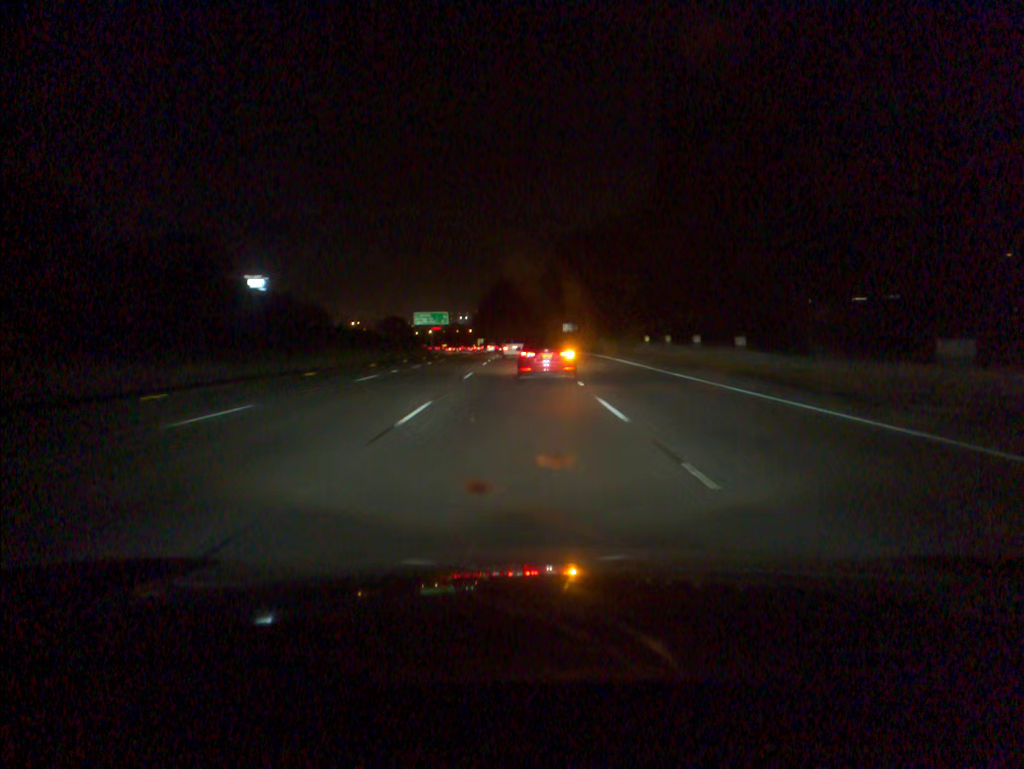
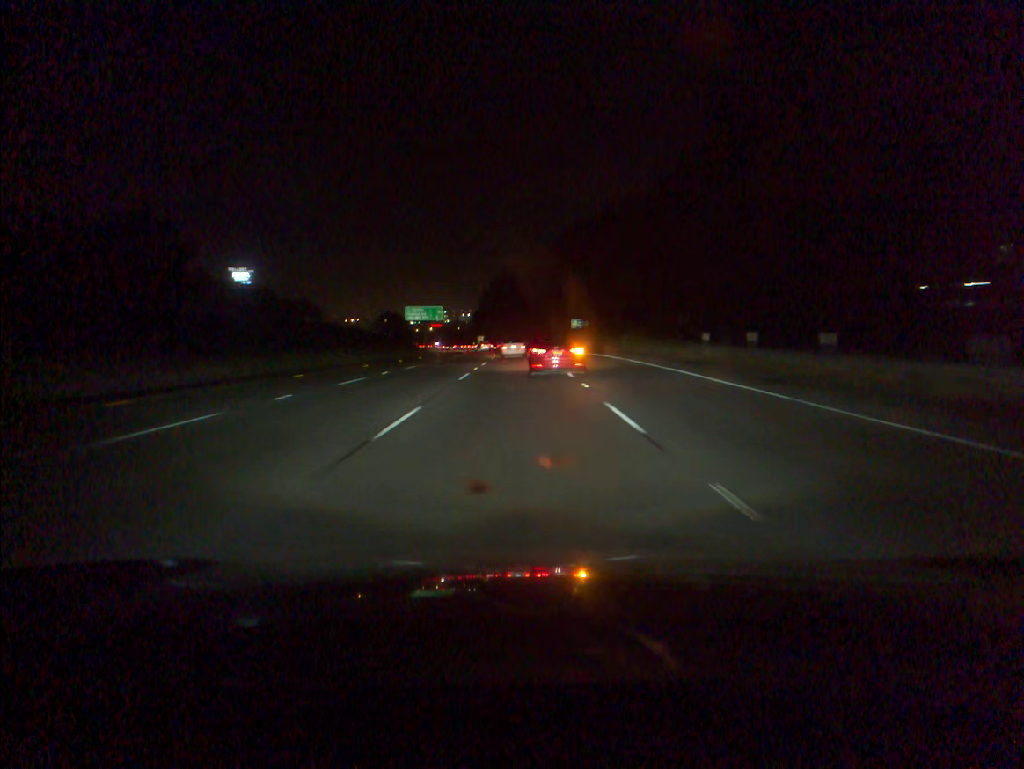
(0.0, +16.4) m; 0°
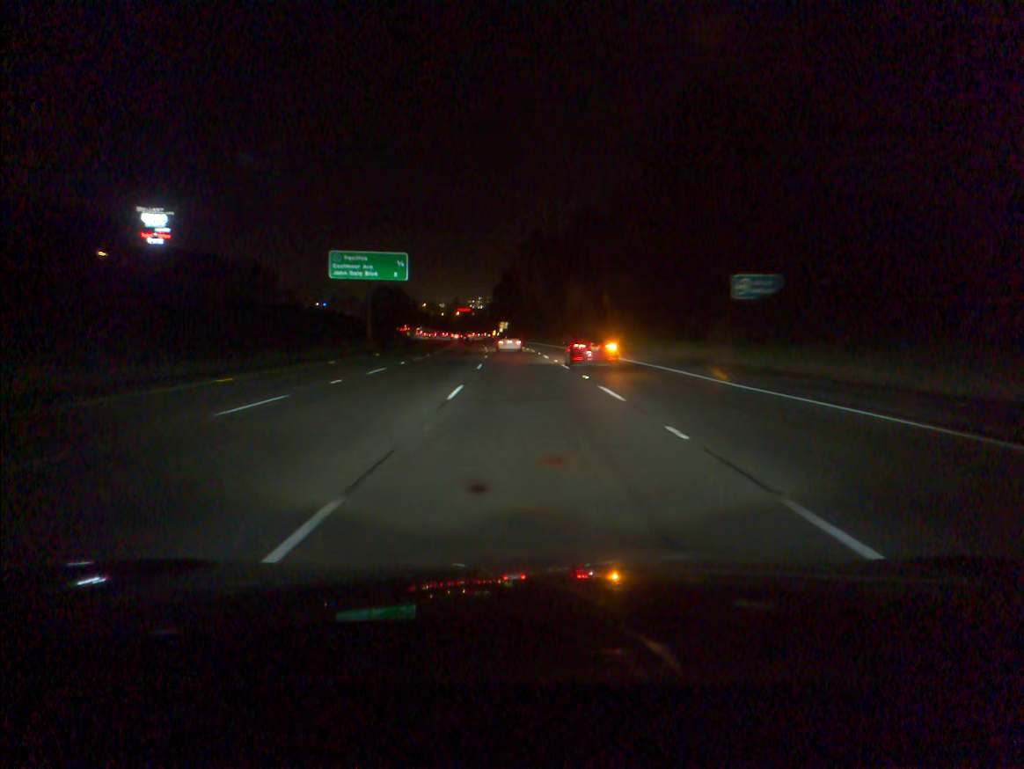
(-1.5, +81.9) m; -2°
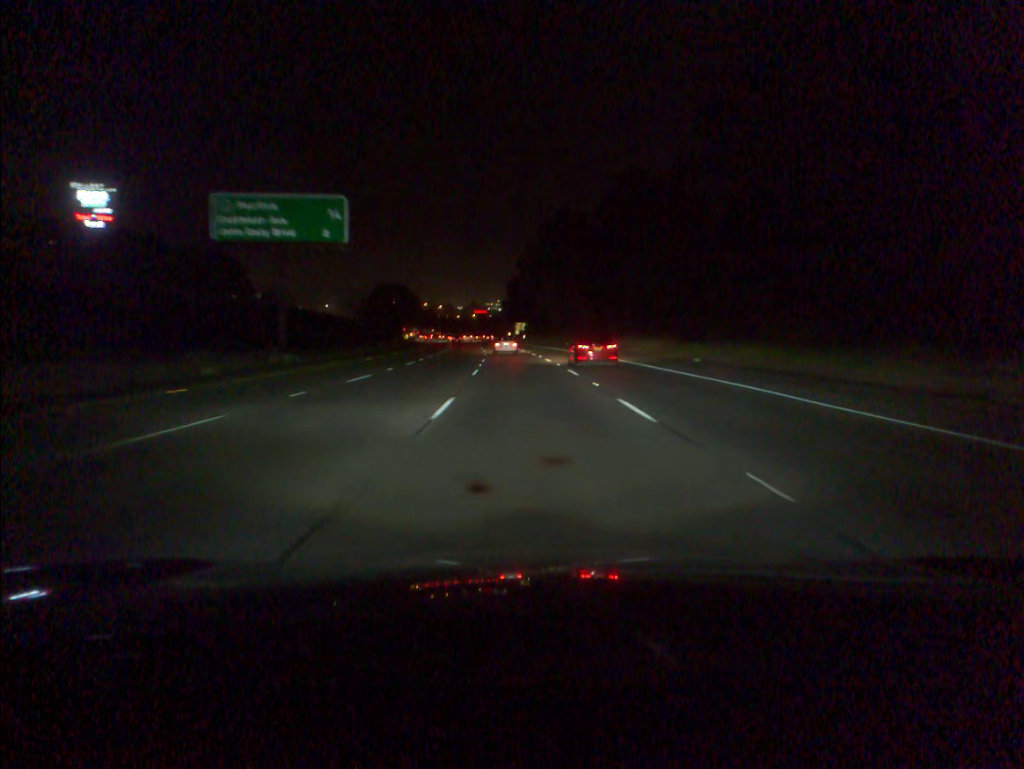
(-0.4, +32.7) m; -1°
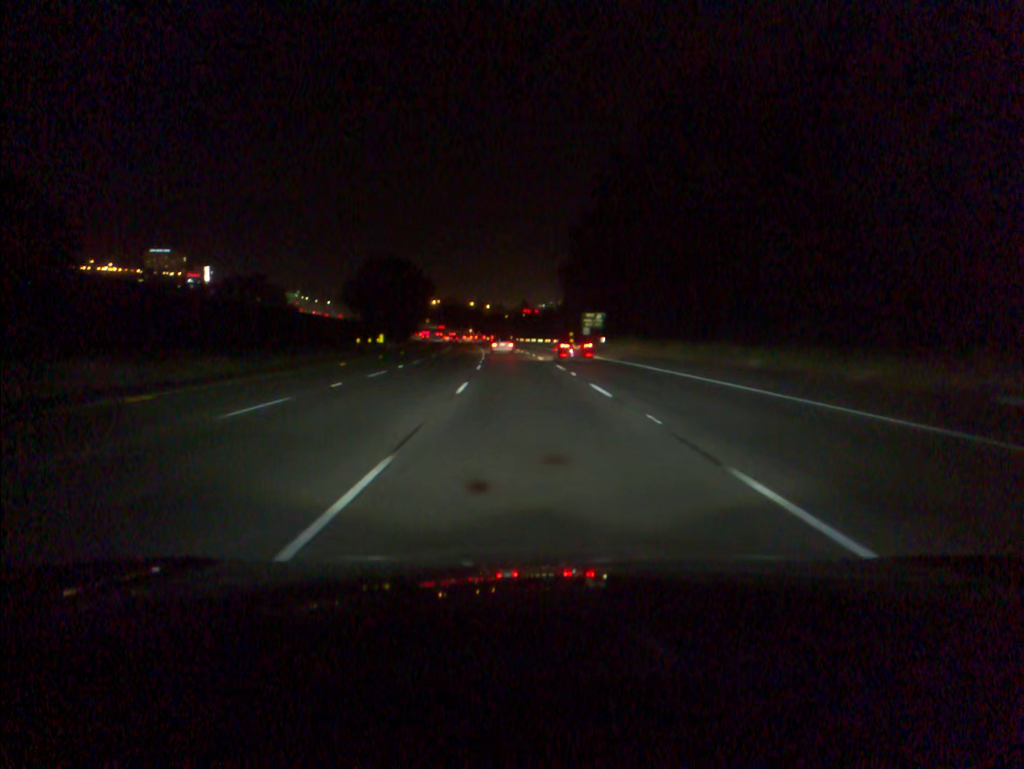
(-2.7, +82.1) m; -4°
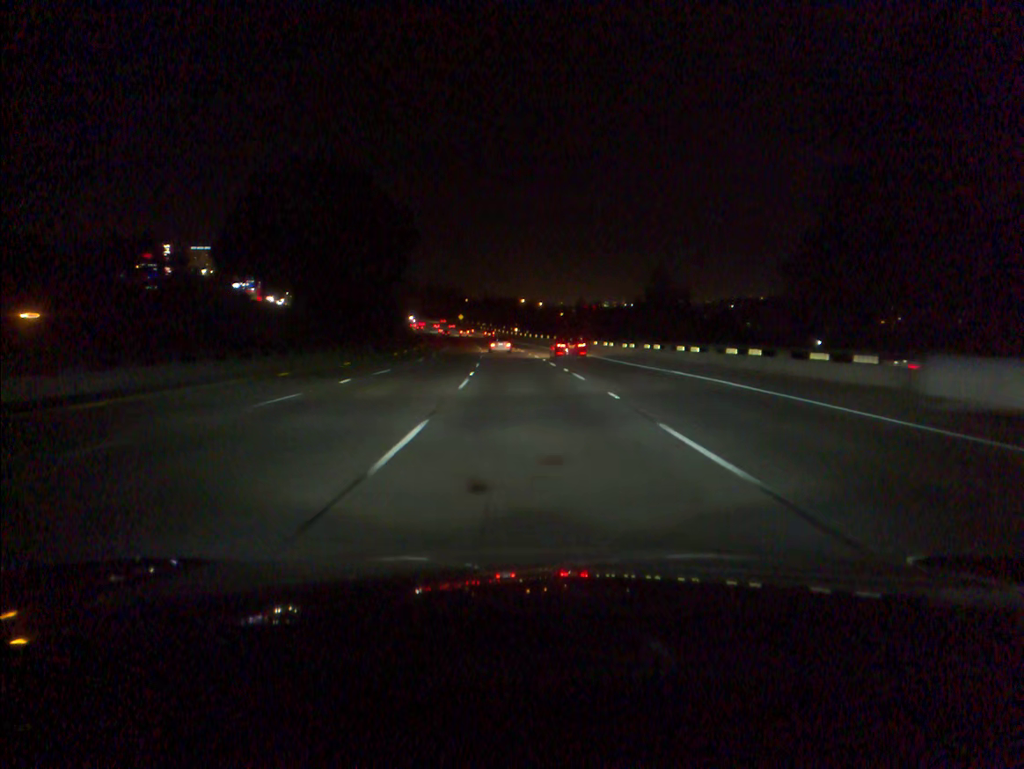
(-2.8, +84.0) m; -4°
